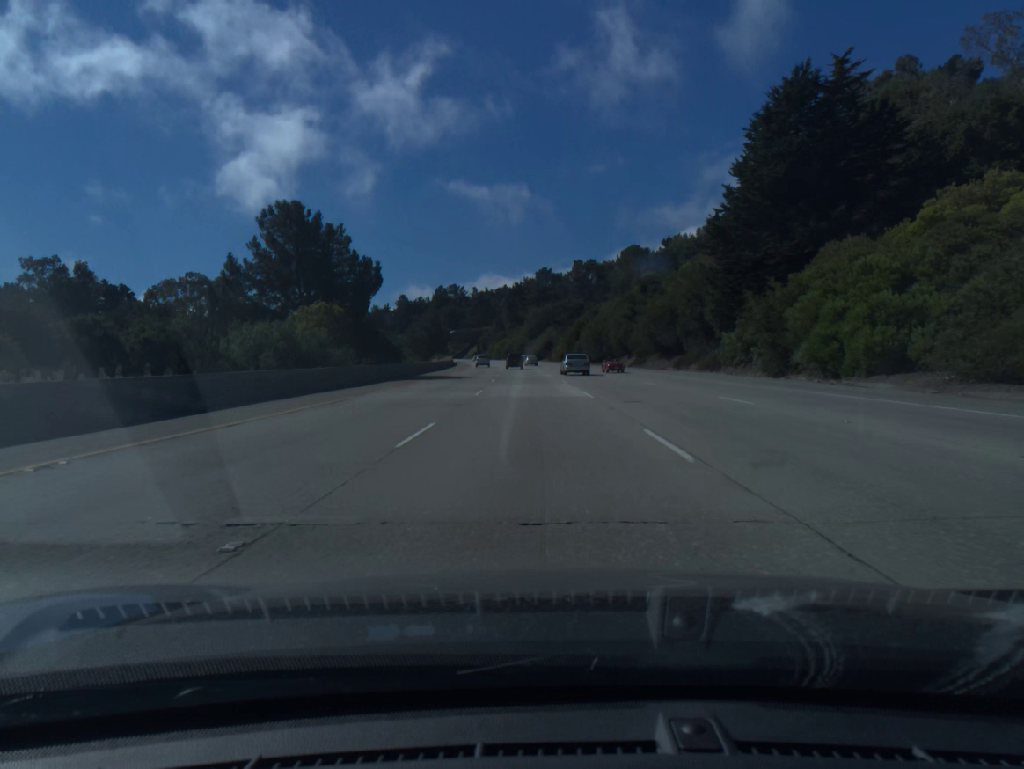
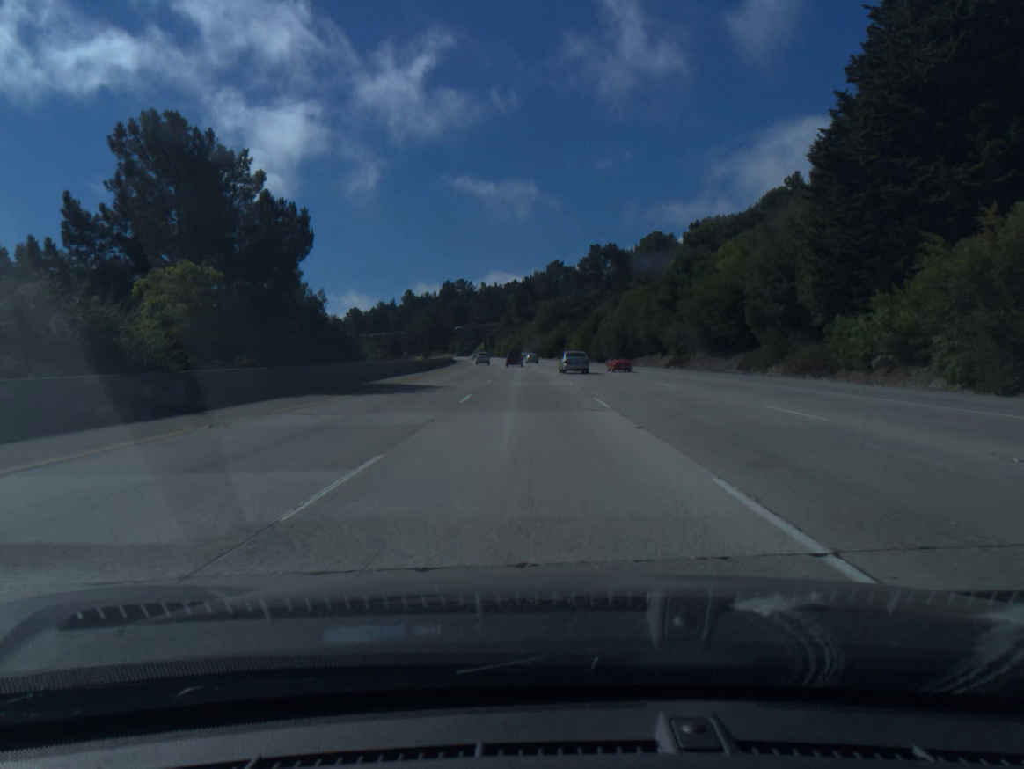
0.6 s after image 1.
(-0.1, +19.6) m; -1°
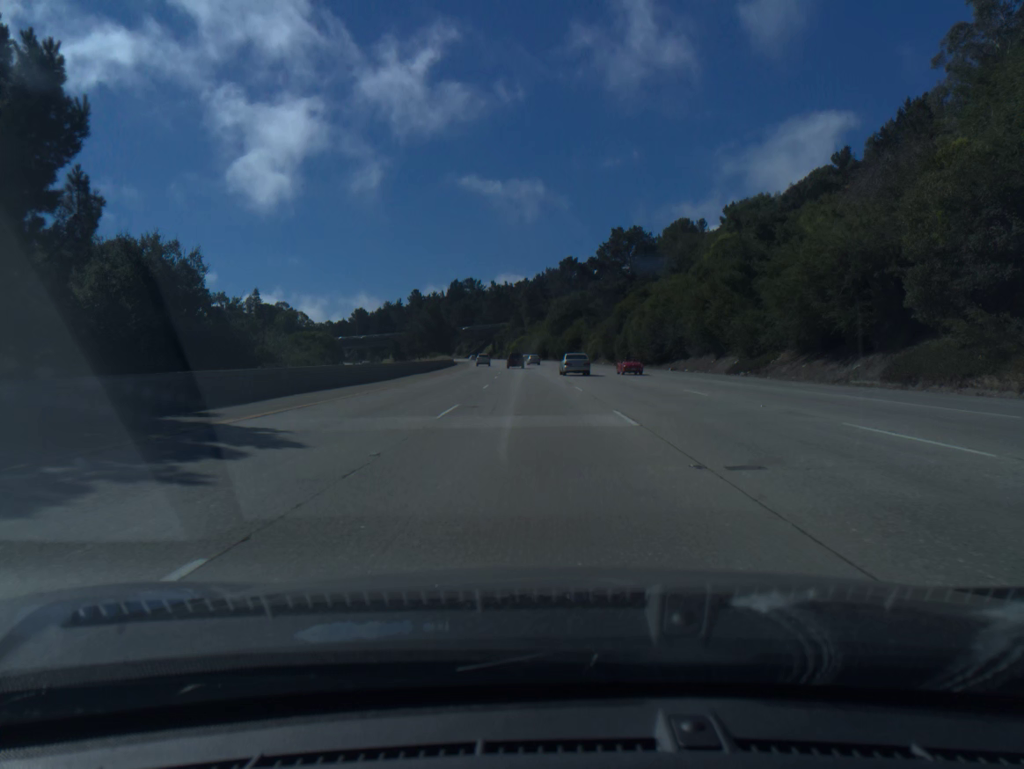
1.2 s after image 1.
(-0.1, +19.6) m; -1°
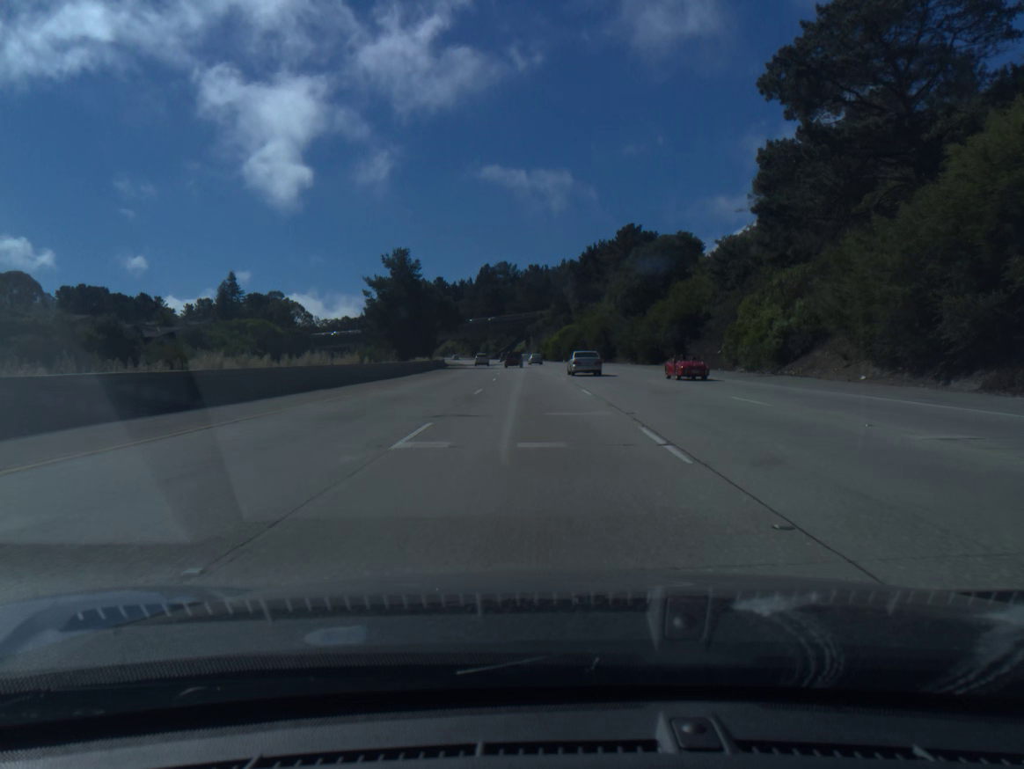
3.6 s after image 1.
(-2.2, +78.3) m; -3°
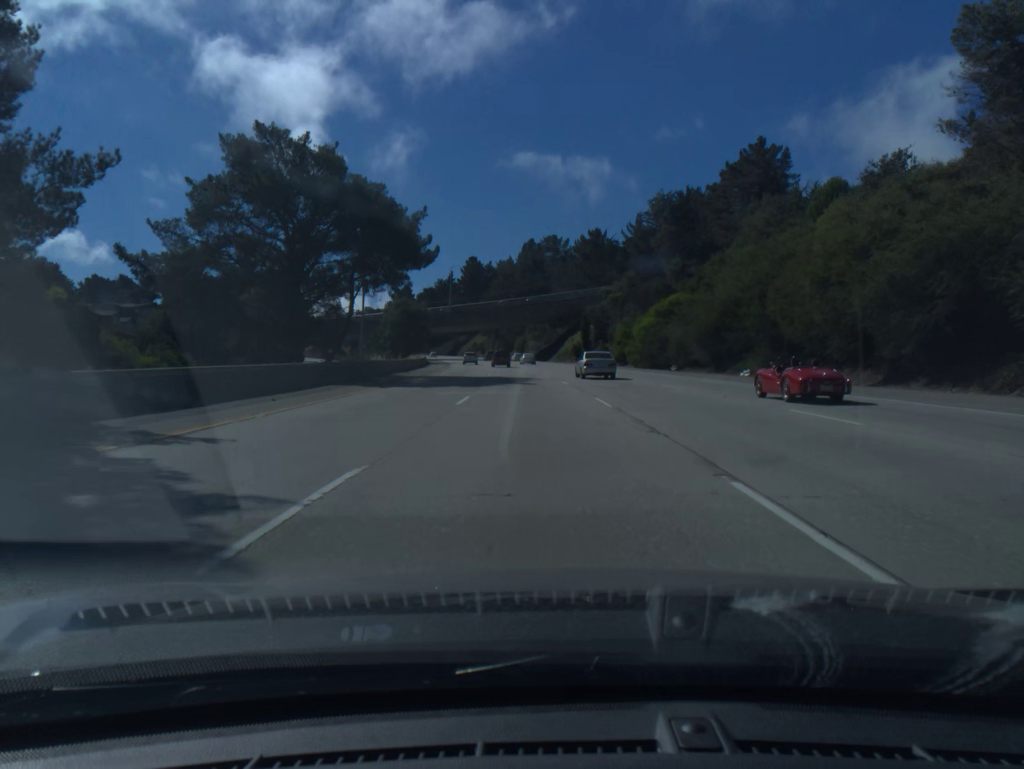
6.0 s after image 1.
(-2.4, +78.3) m; -4°
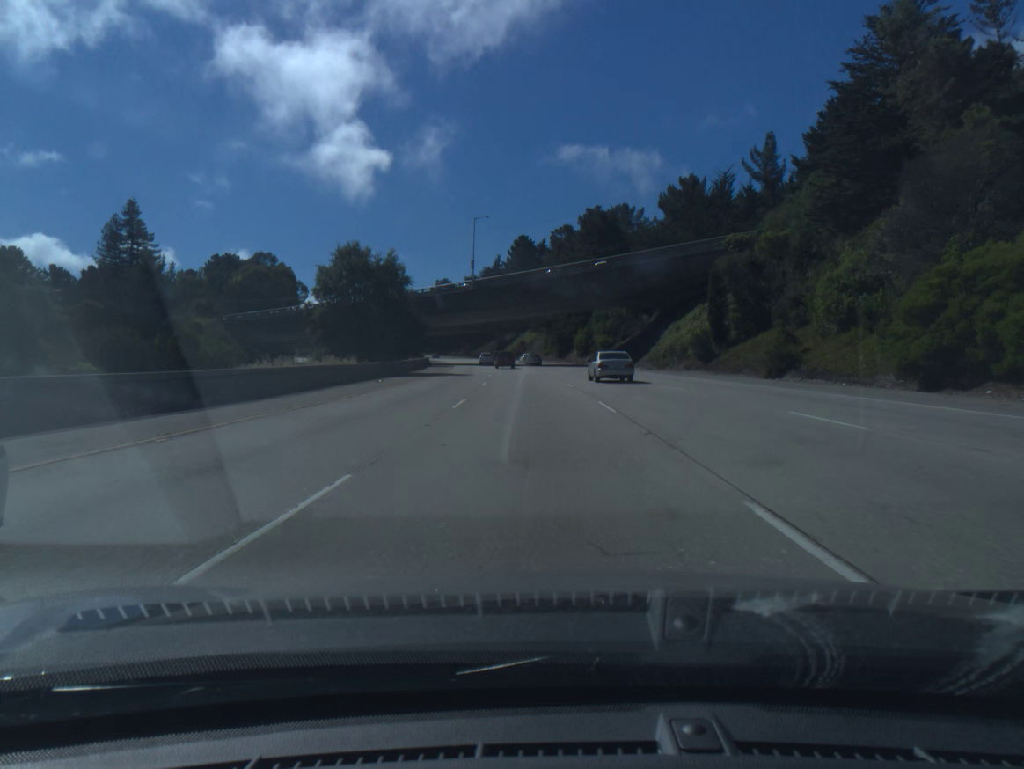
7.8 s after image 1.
(-1.9, +58.8) m; -4°
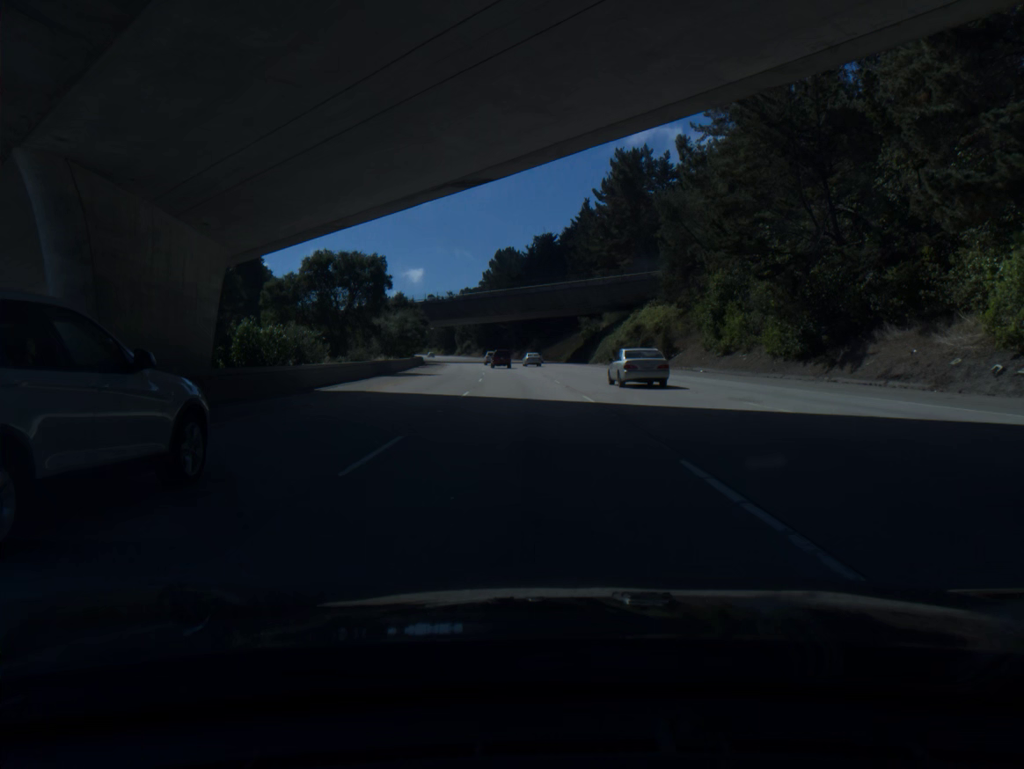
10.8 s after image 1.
(-5.4, +98.1) m; -6°
